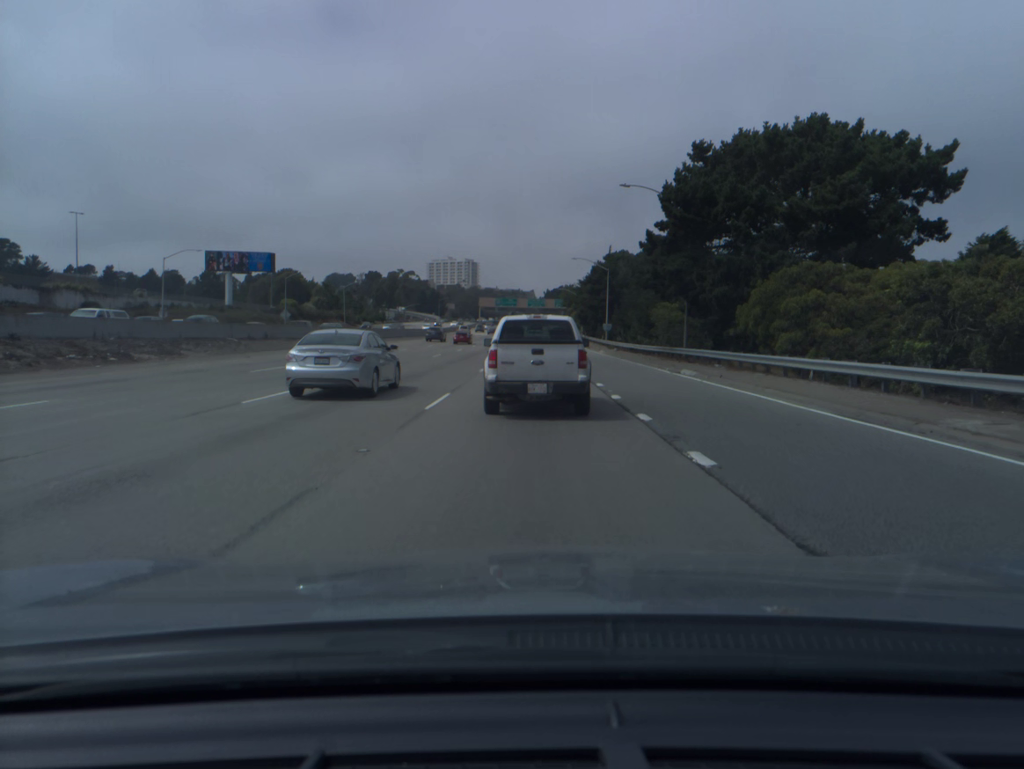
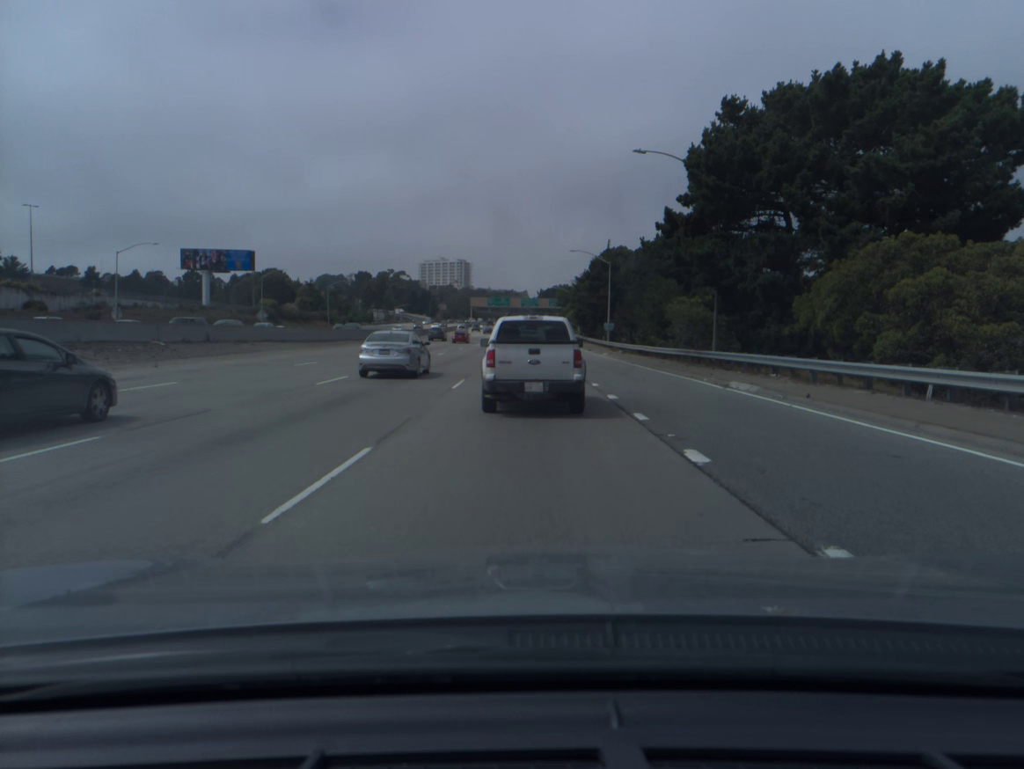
(0.0, +8.8) m; 0°
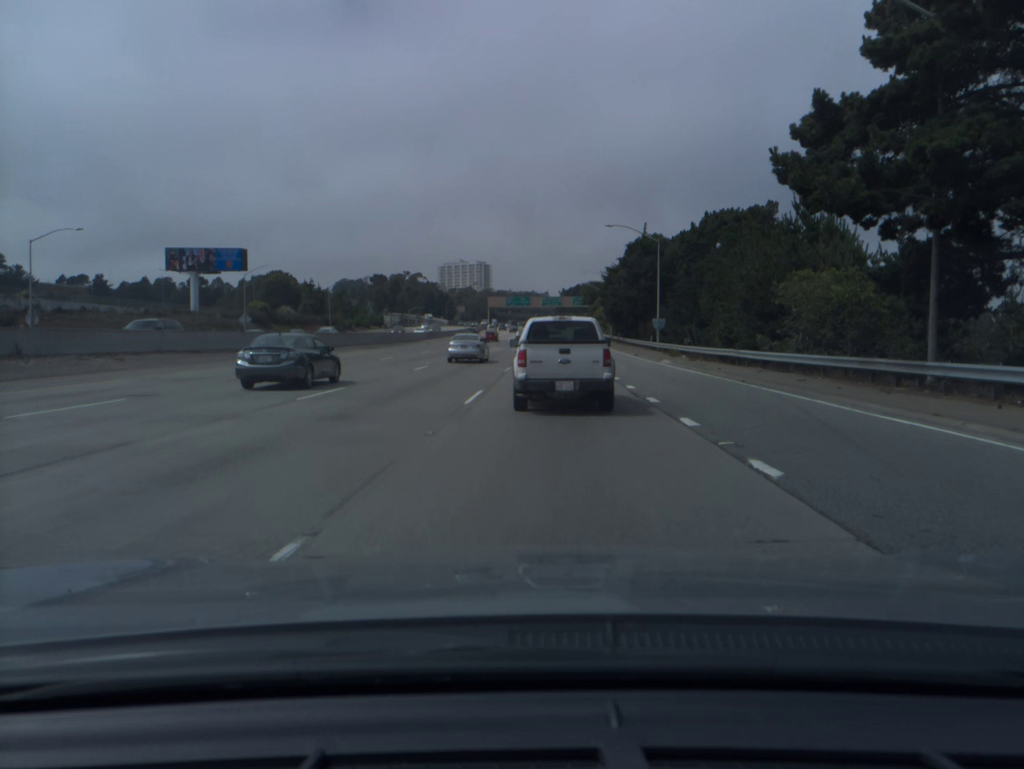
(-0.1, +18.8) m; -2°
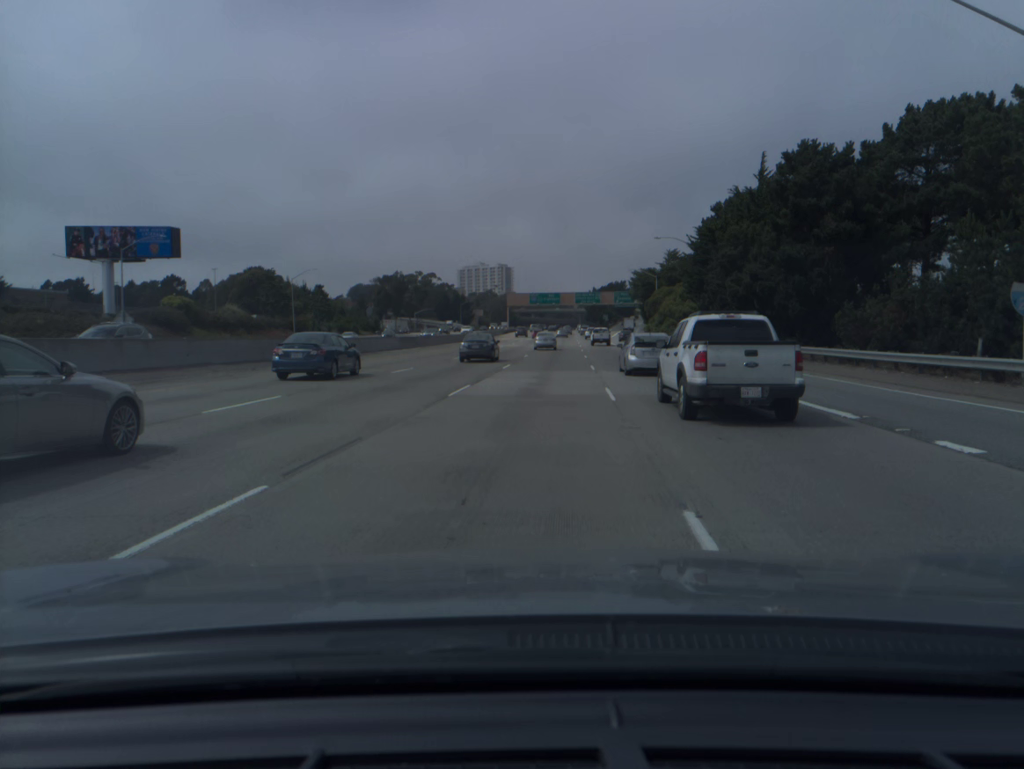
(-1.1, +42.8) m; -2°
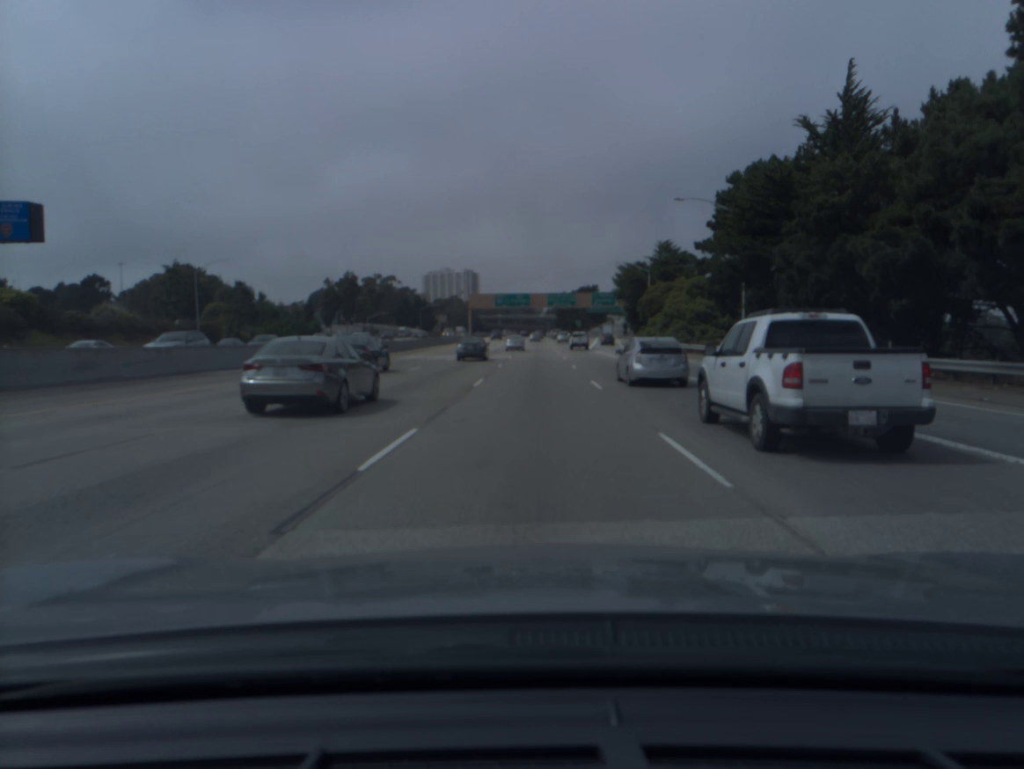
(+0.5, +24.0) m; +2°
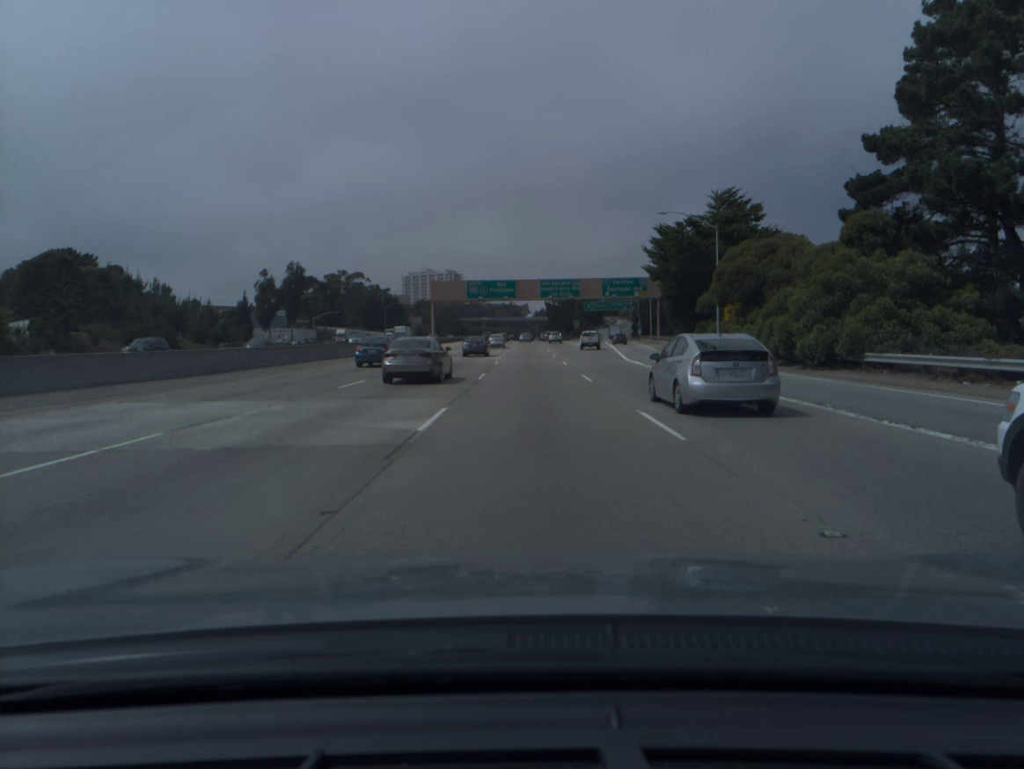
(+0.4, +40.2) m; +1°
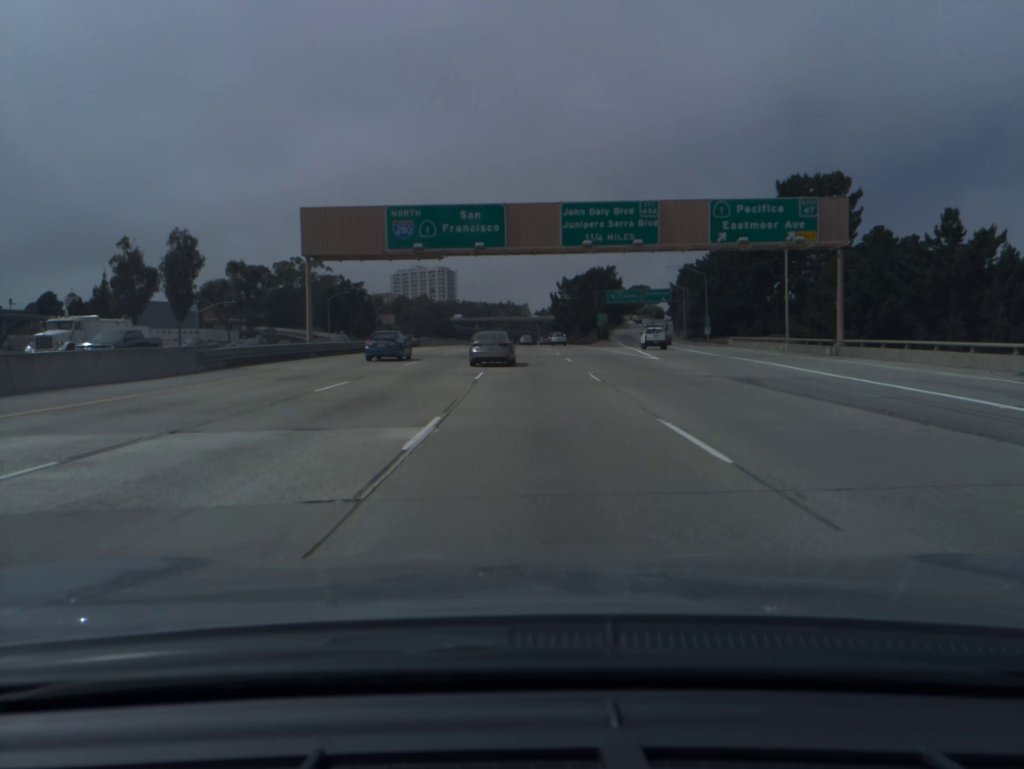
(+0.1, +60.7) m; 0°
